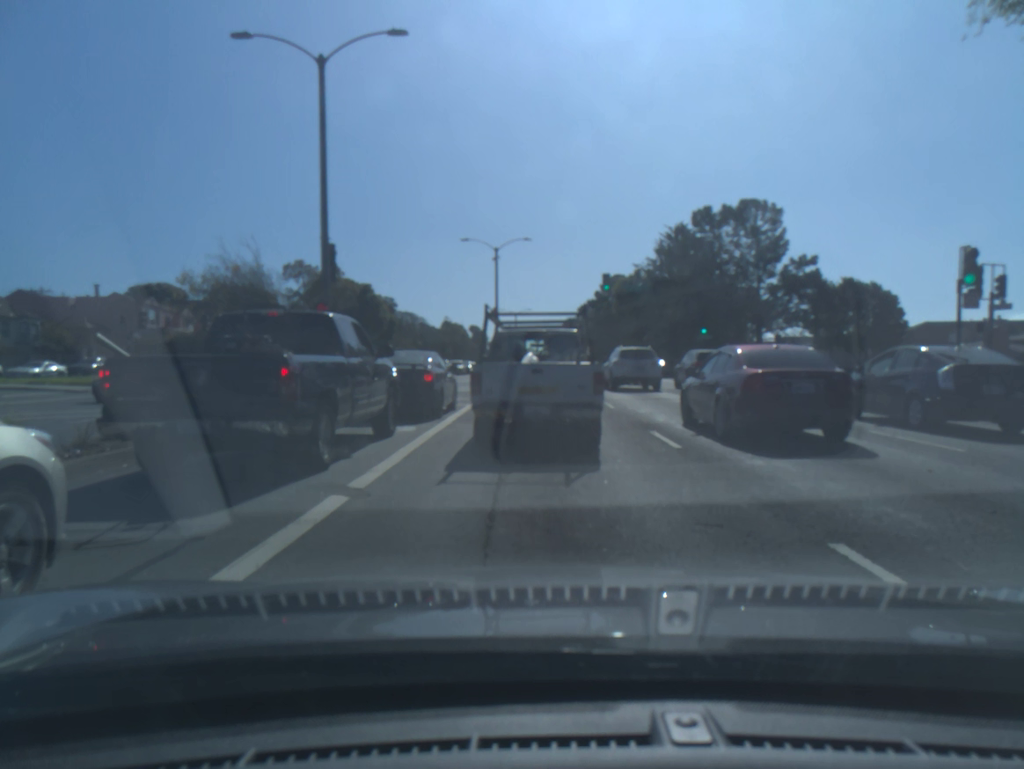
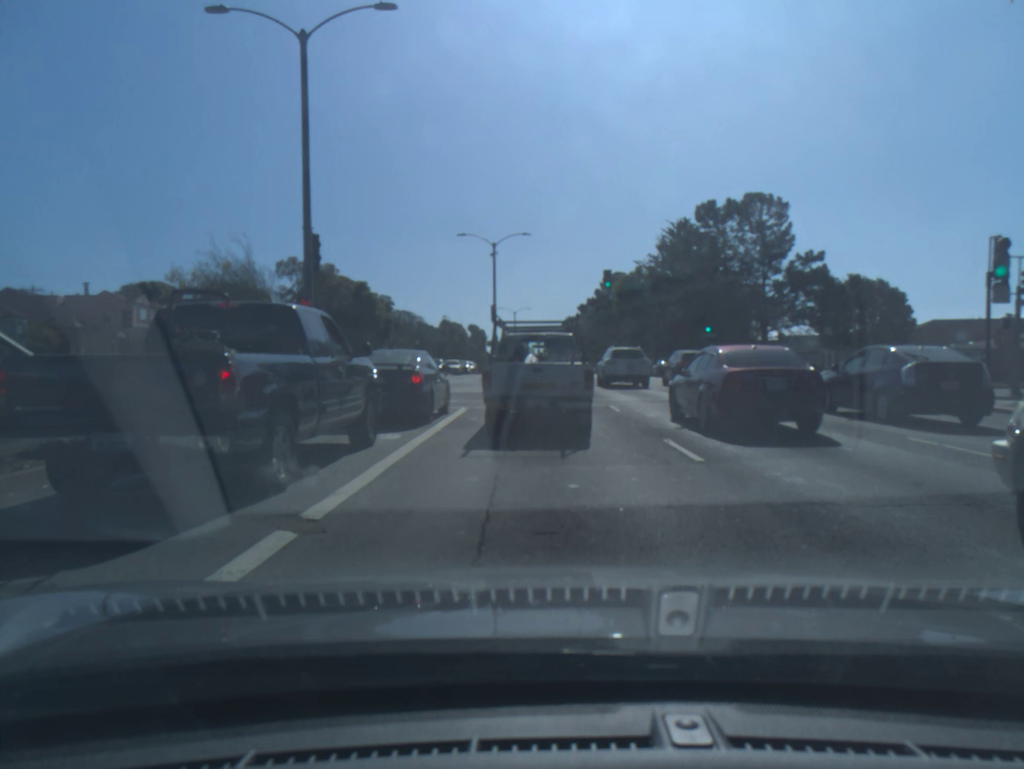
(0.0, +1.4) m; 0°
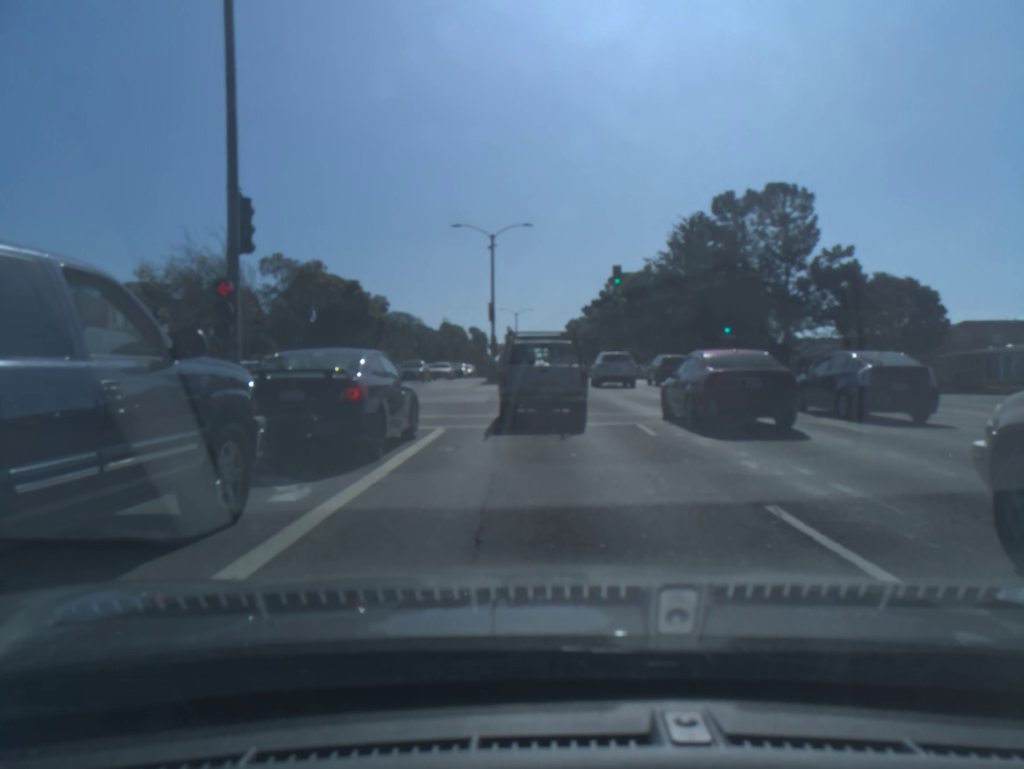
(-0.1, +4.9) m; -1°
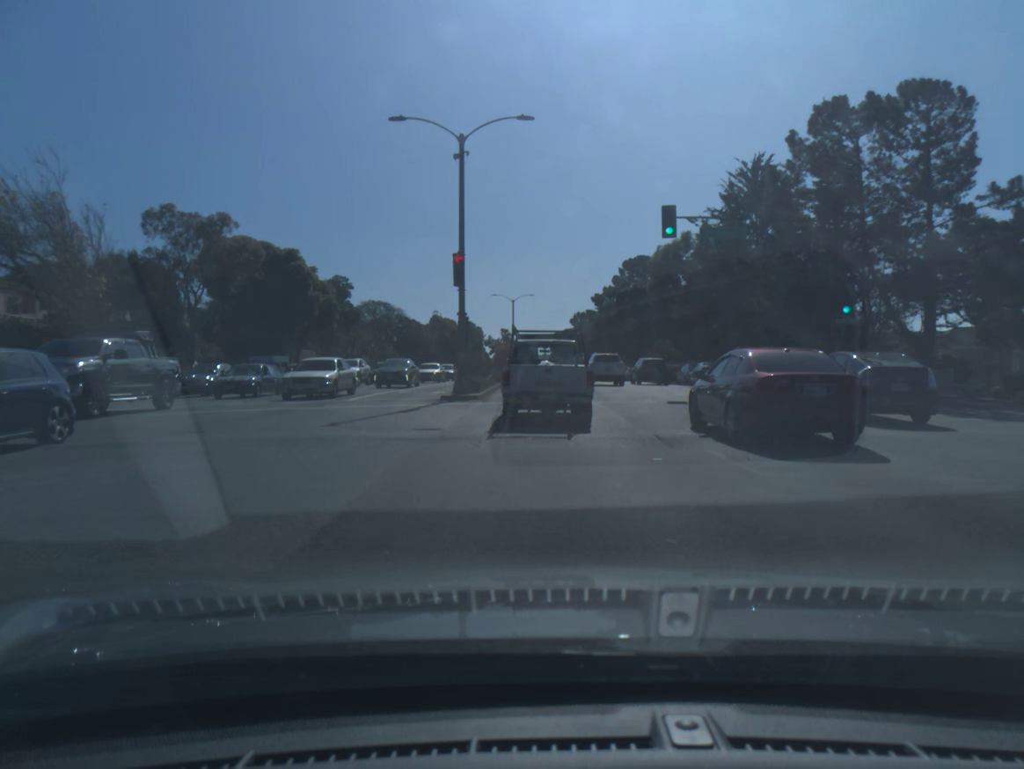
(+0.1, +19.0) m; 0°
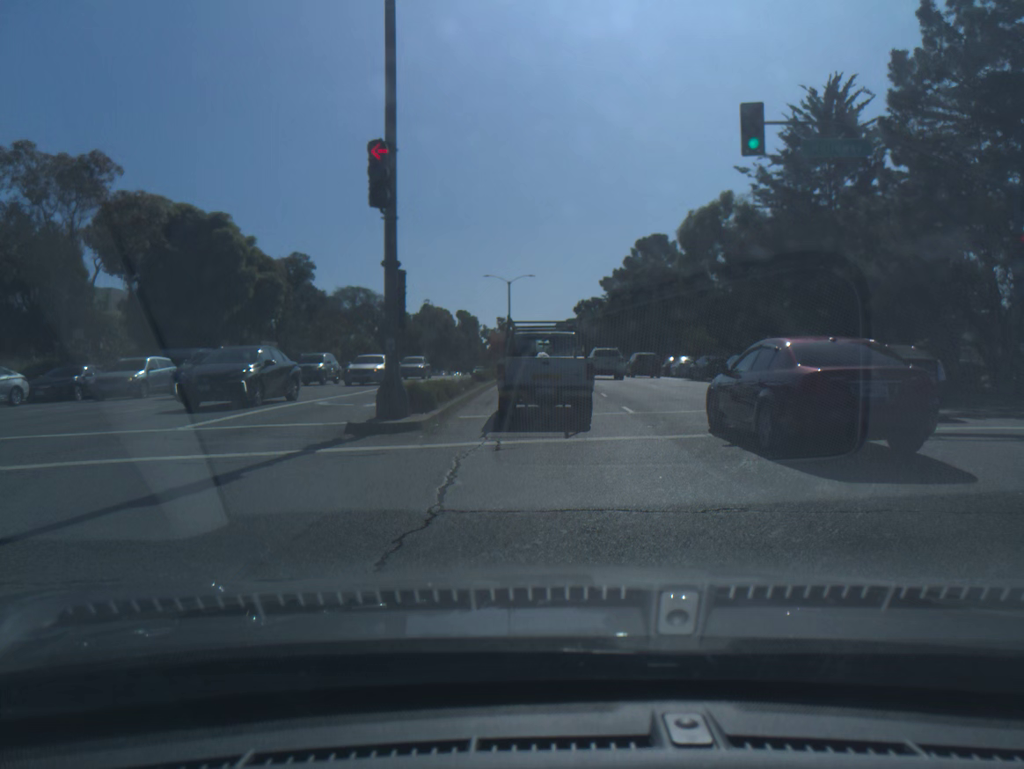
(0.0, +12.1) m; 0°
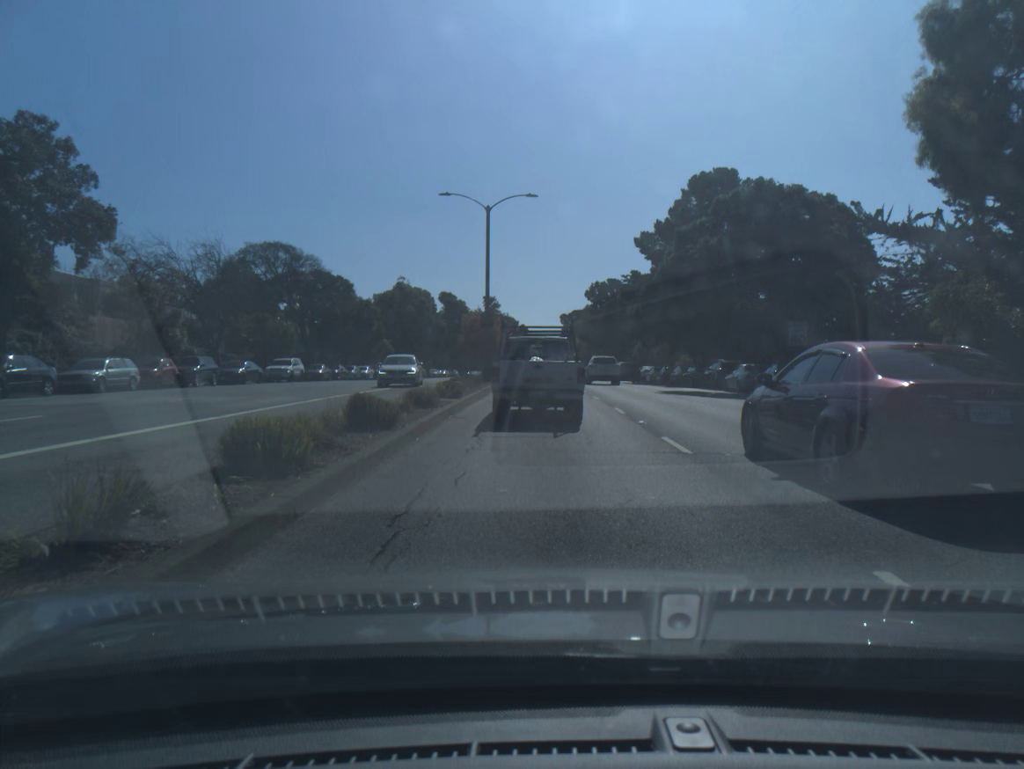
(+0.1, +34.0) m; 0°
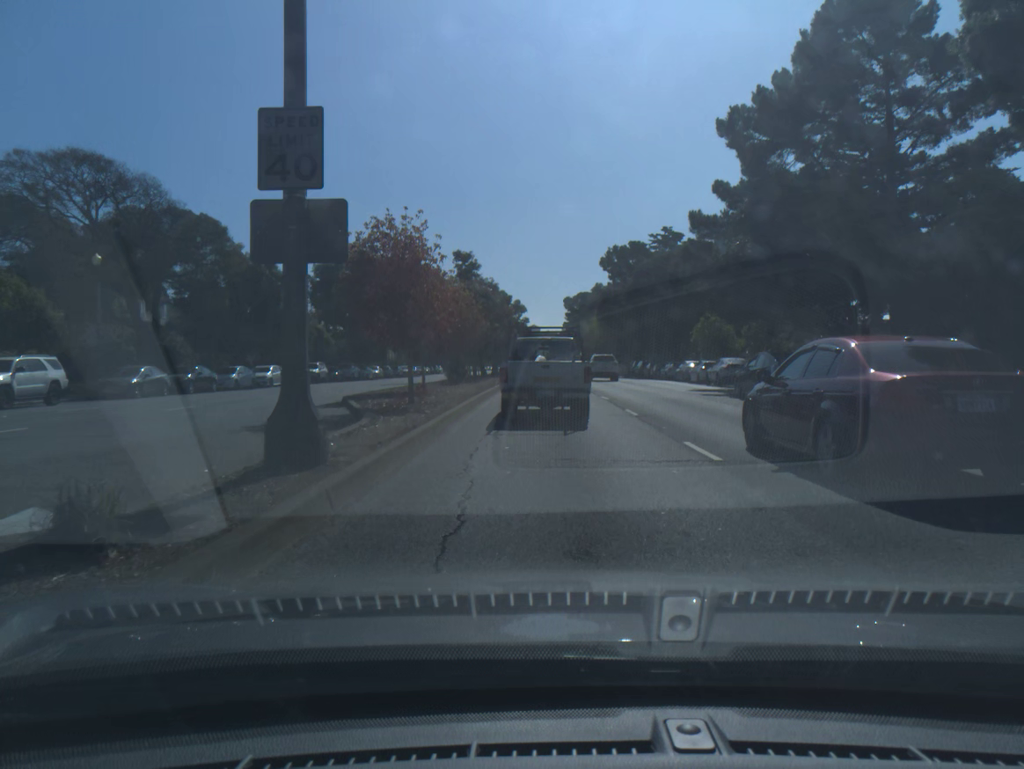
(-0.1, +30.2) m; 0°
